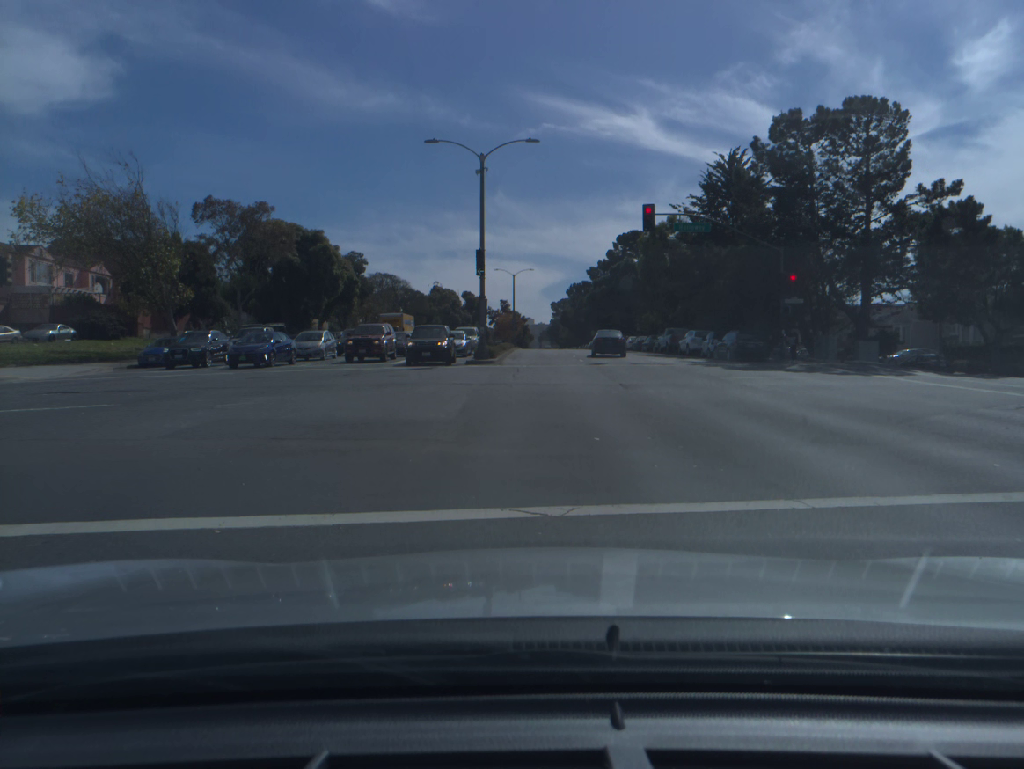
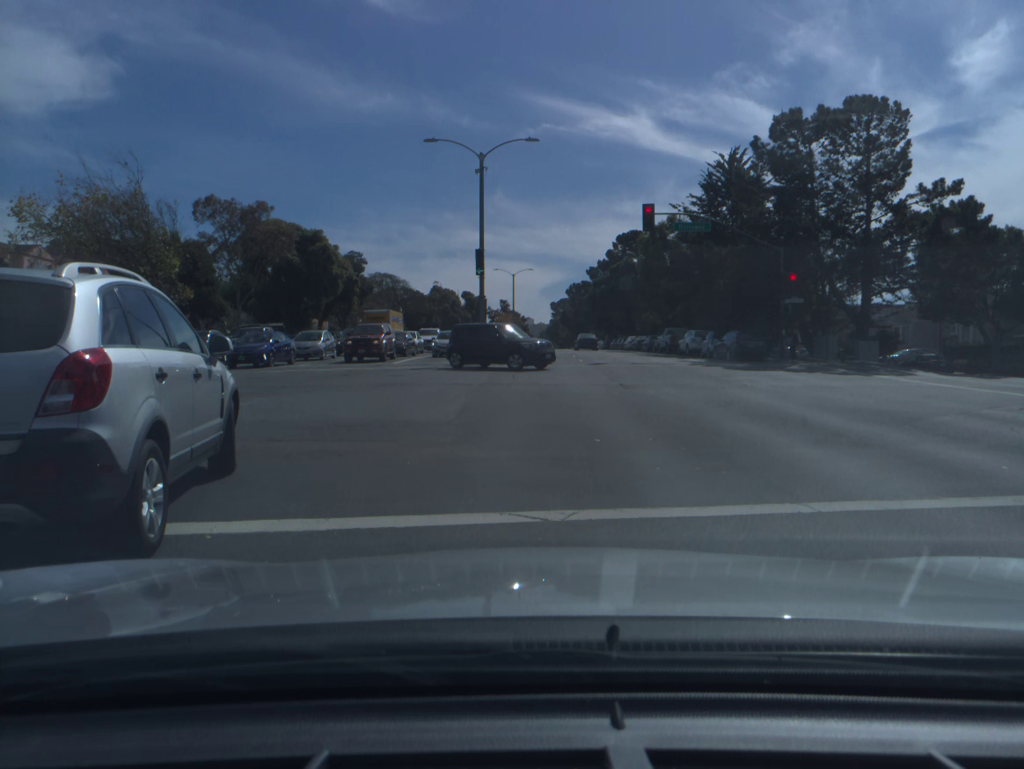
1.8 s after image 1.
(0.0, +0.1) m; 0°
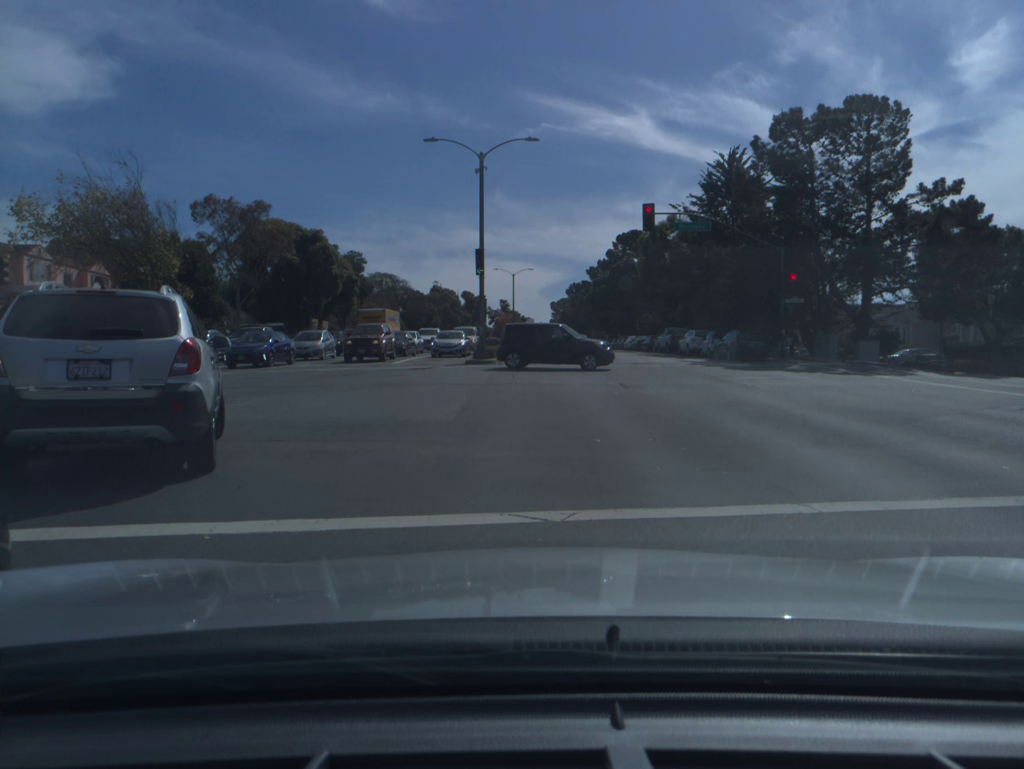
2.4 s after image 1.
(0.0, 0.0) m; 0°
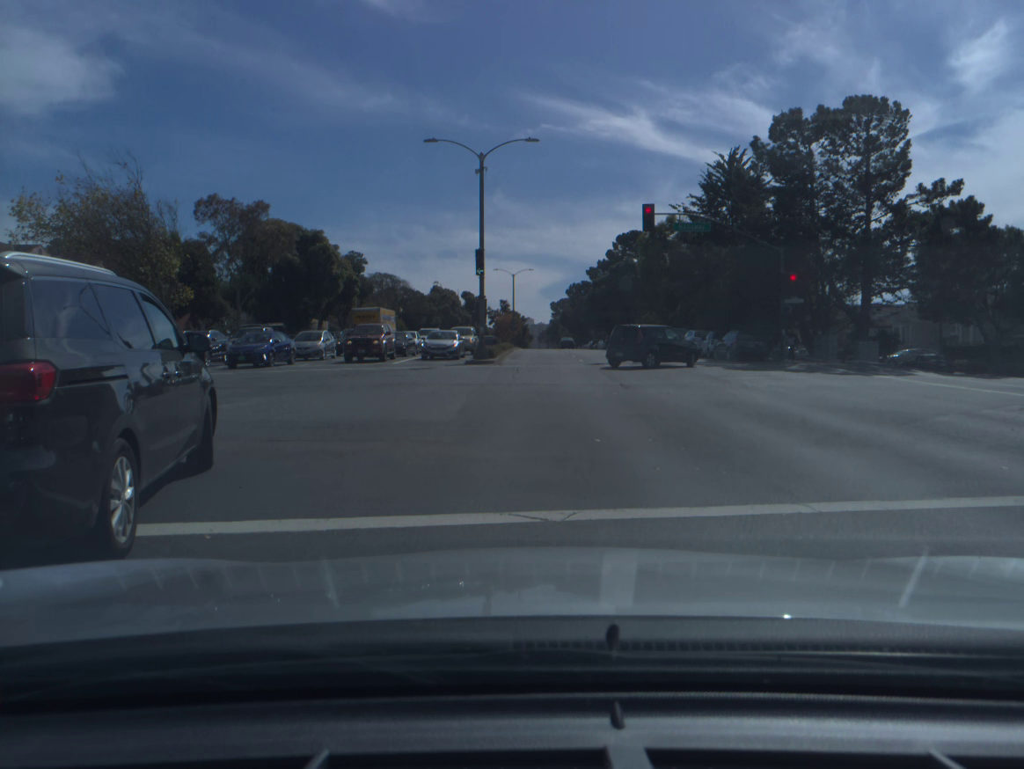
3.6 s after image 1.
(0.0, 0.0) m; 0°
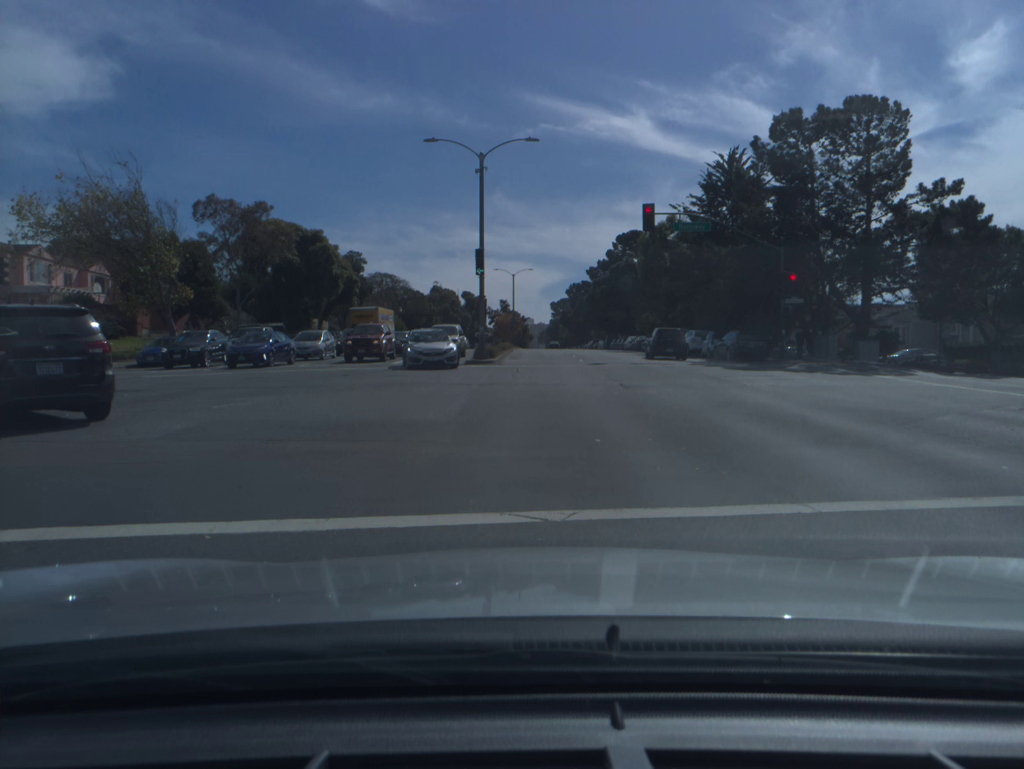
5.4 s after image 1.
(0.0, 0.0) m; 0°
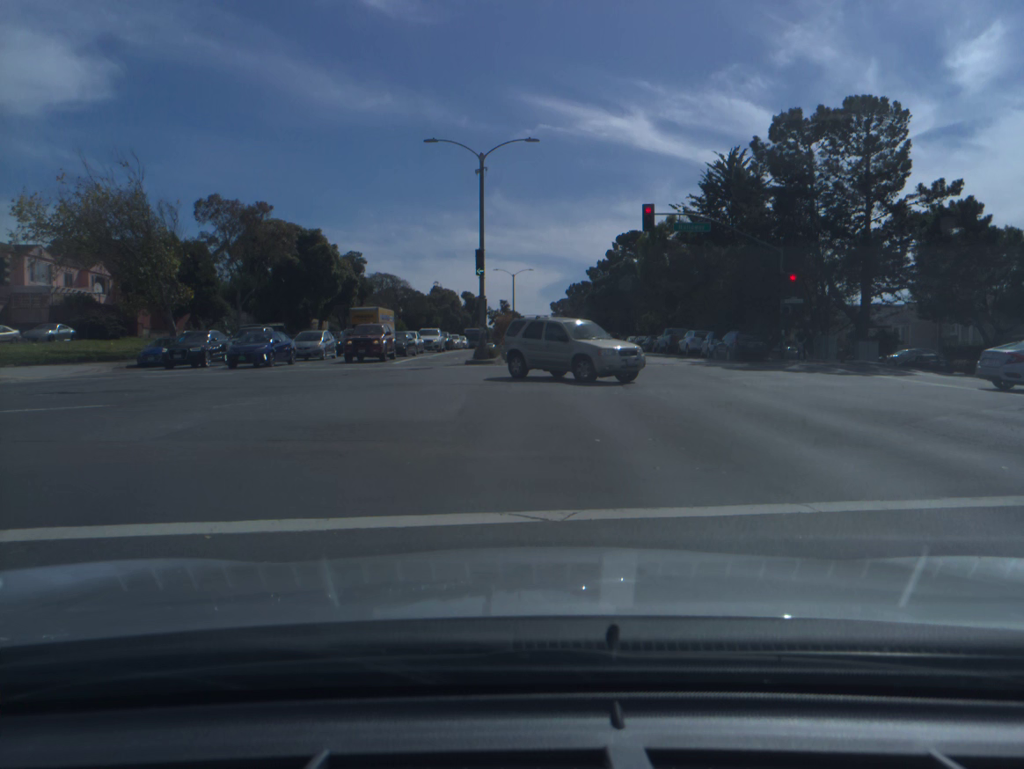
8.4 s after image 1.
(0.0, 0.0) m; 0°
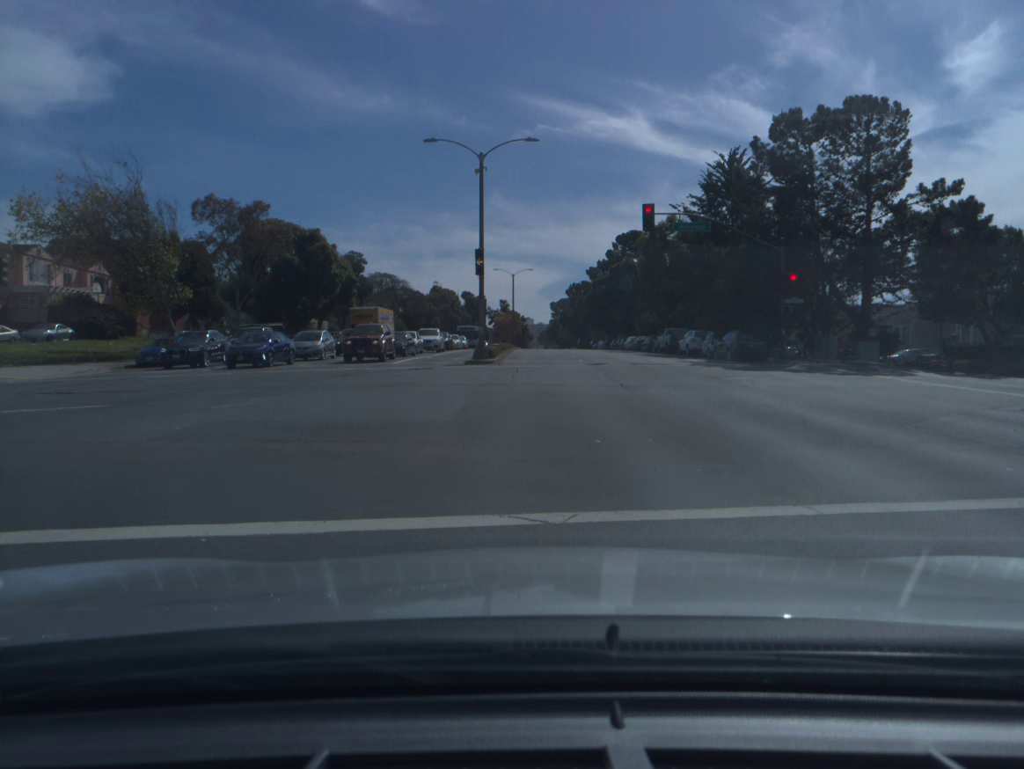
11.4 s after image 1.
(0.0, +0.1) m; 0°
